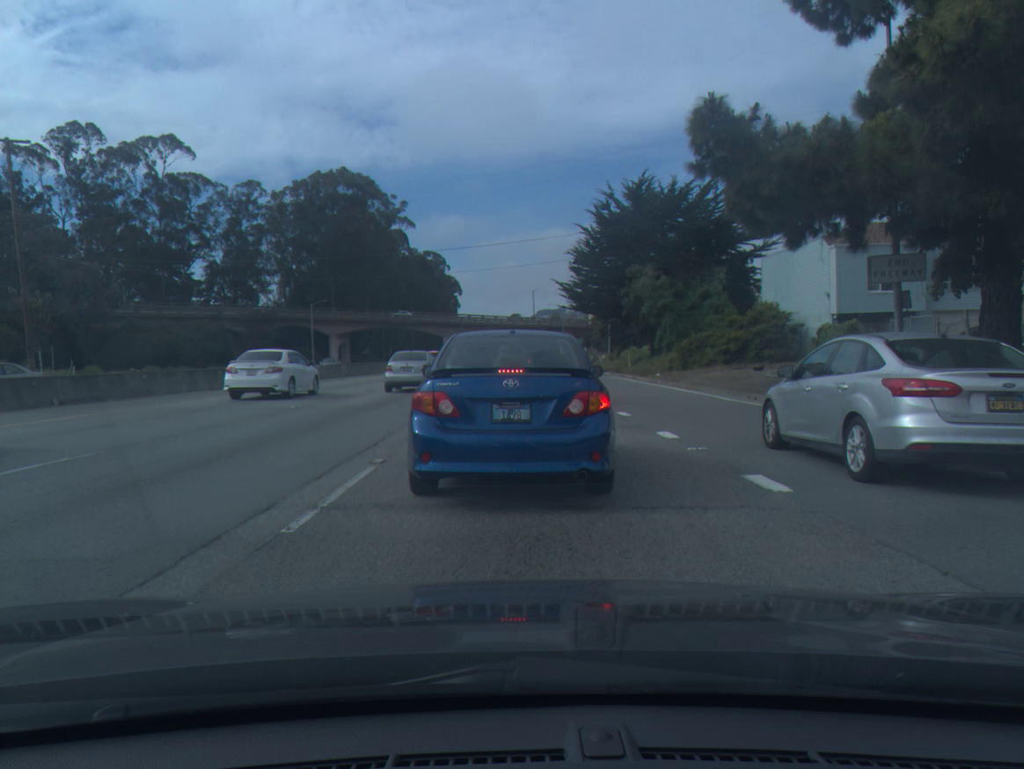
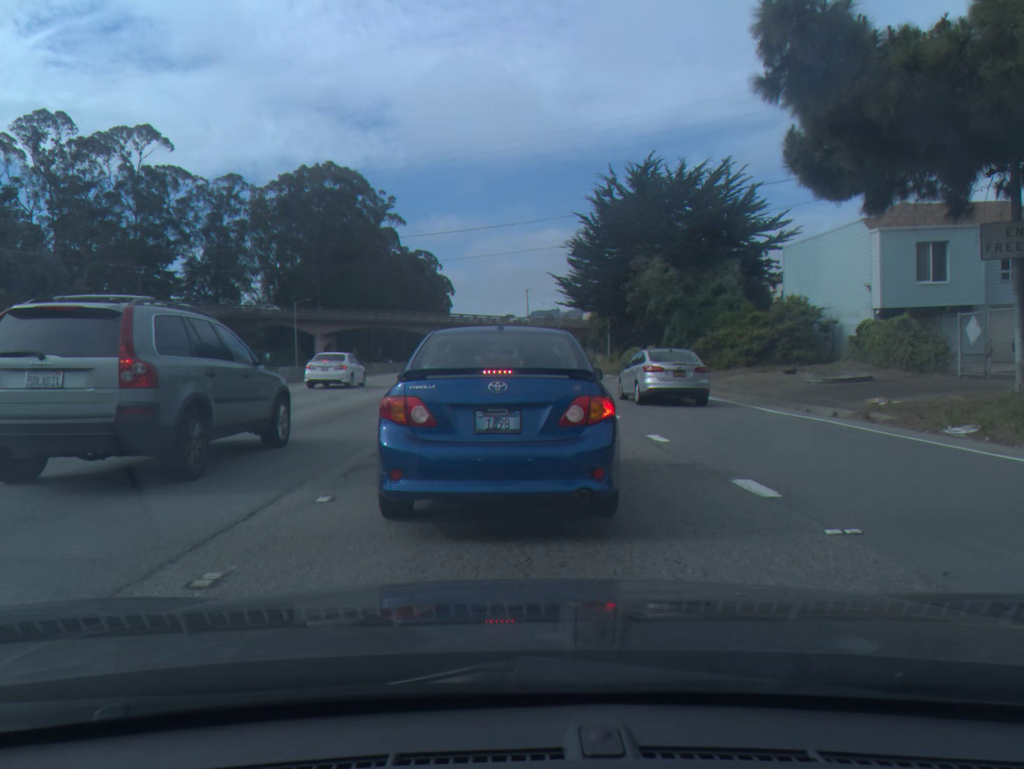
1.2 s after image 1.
(0.0, +4.8) m; 0°
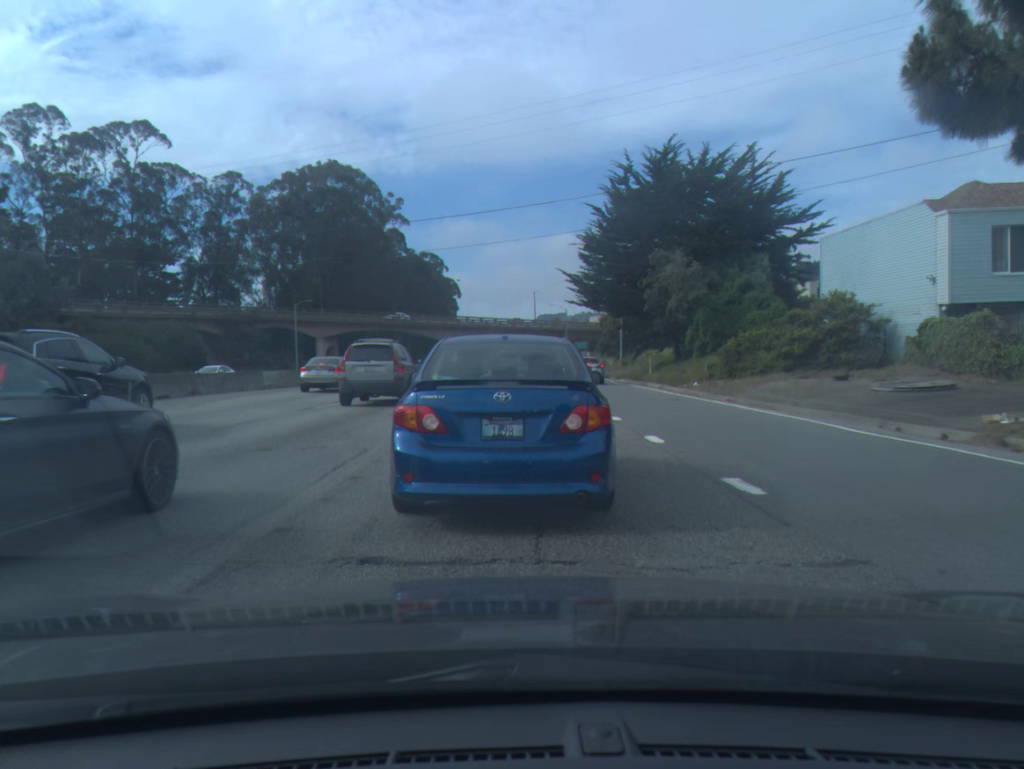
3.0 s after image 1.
(0.0, +4.2) m; 0°
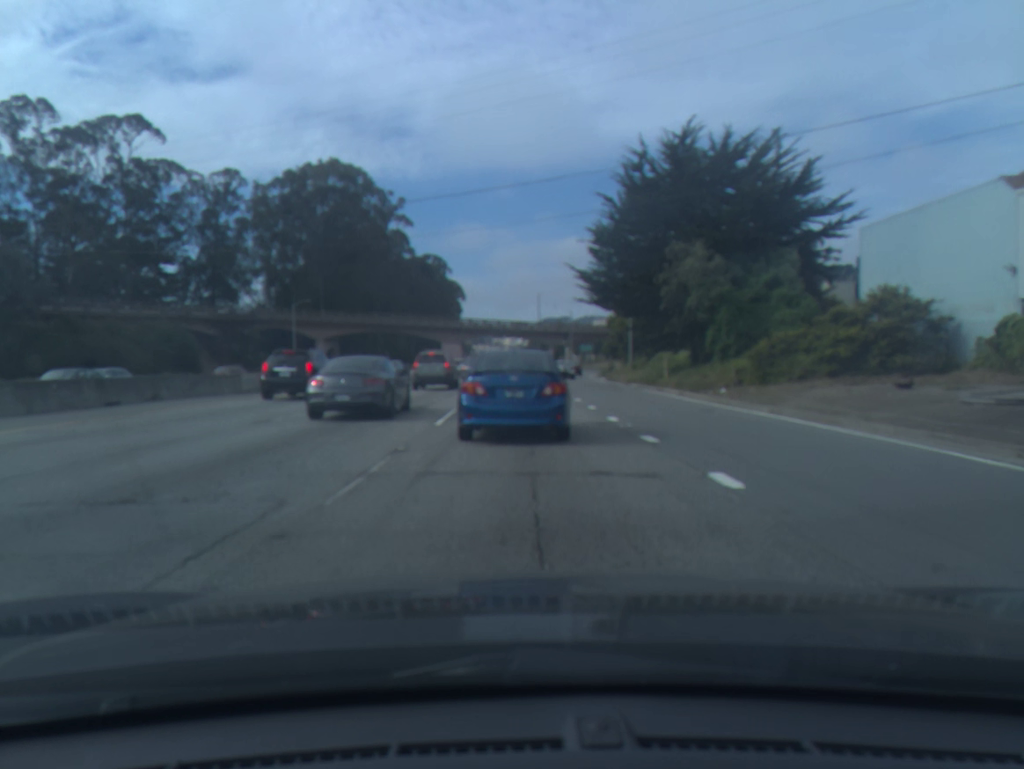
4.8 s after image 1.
(0.0, +4.0) m; -1°
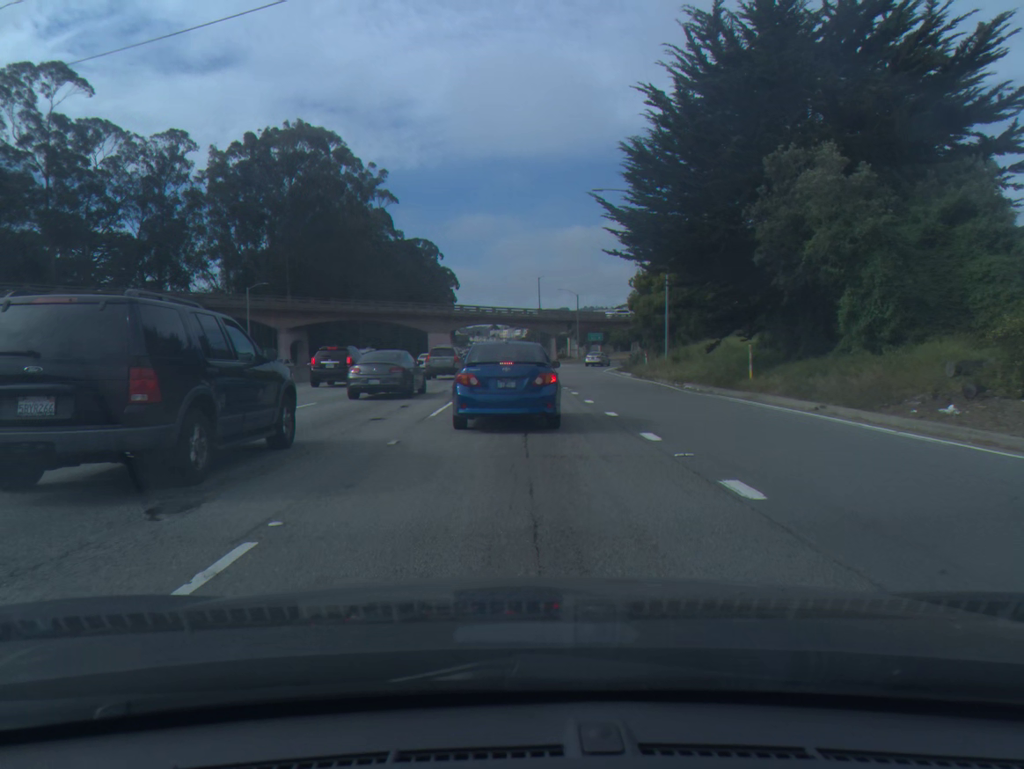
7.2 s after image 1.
(+0.3, +14.4) m; +1°
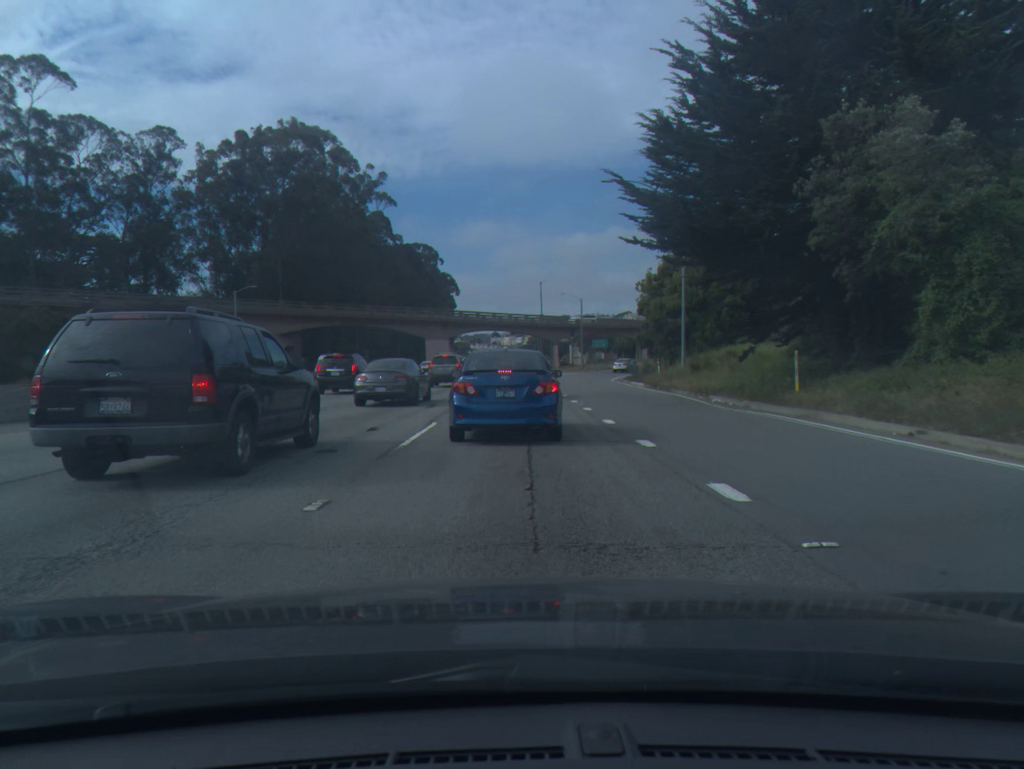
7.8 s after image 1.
(0.0, +4.2) m; 0°
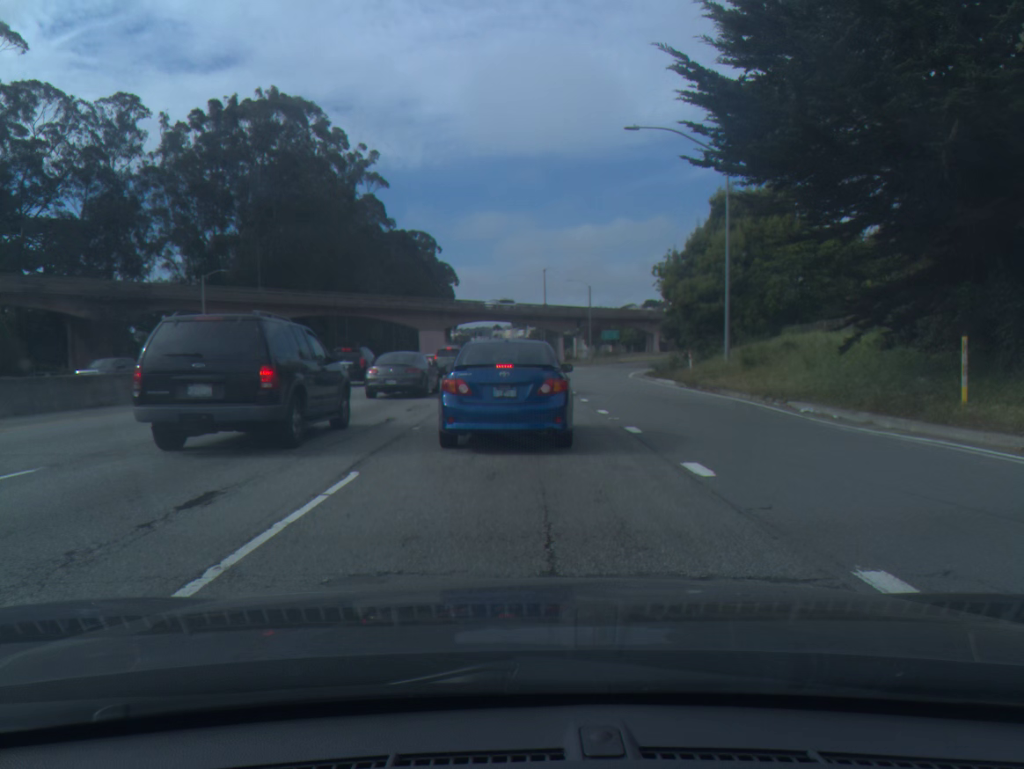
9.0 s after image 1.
(0.0, +8.0) m; 0°
